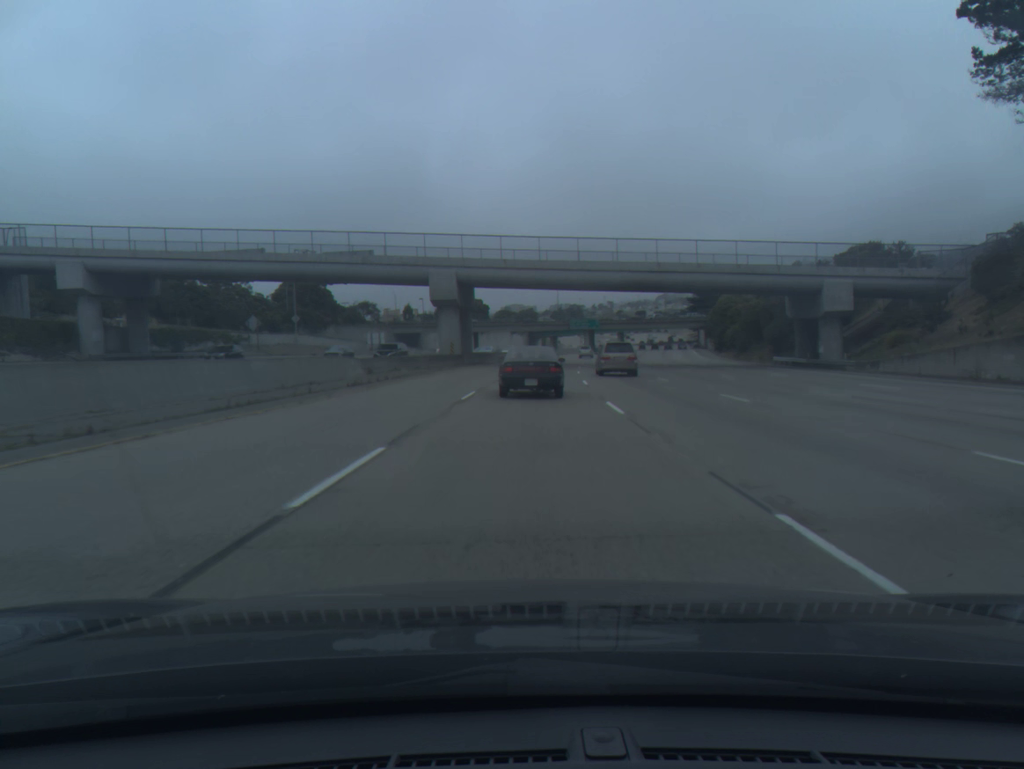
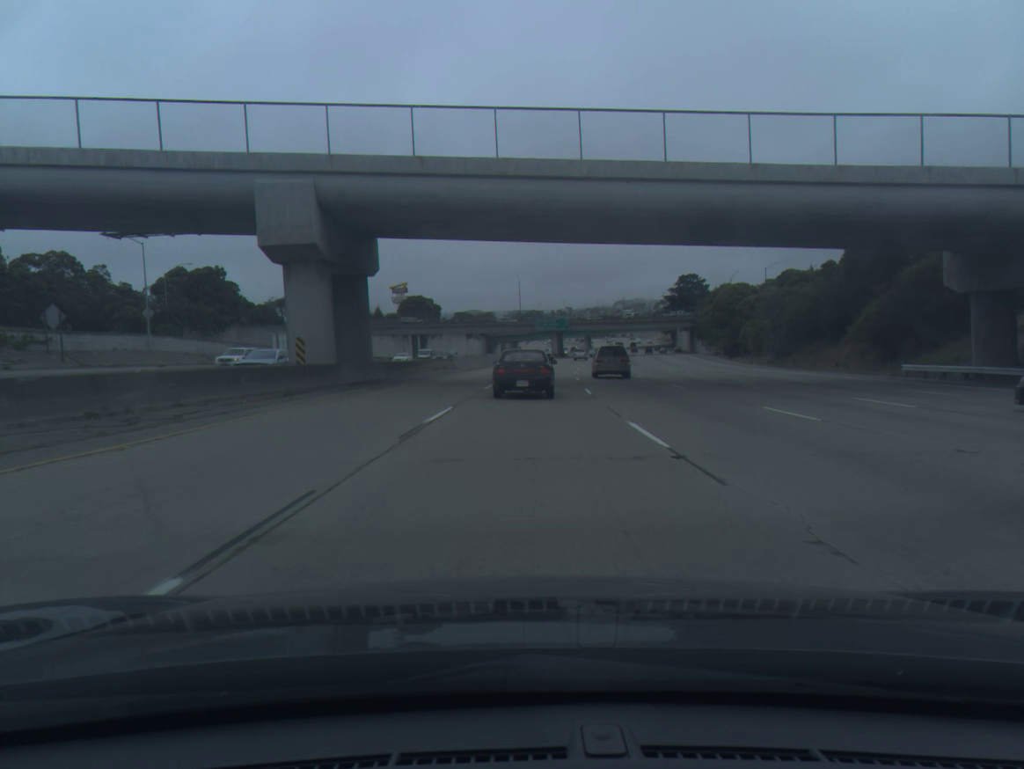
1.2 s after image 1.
(+0.8, +34.4) m; +3°
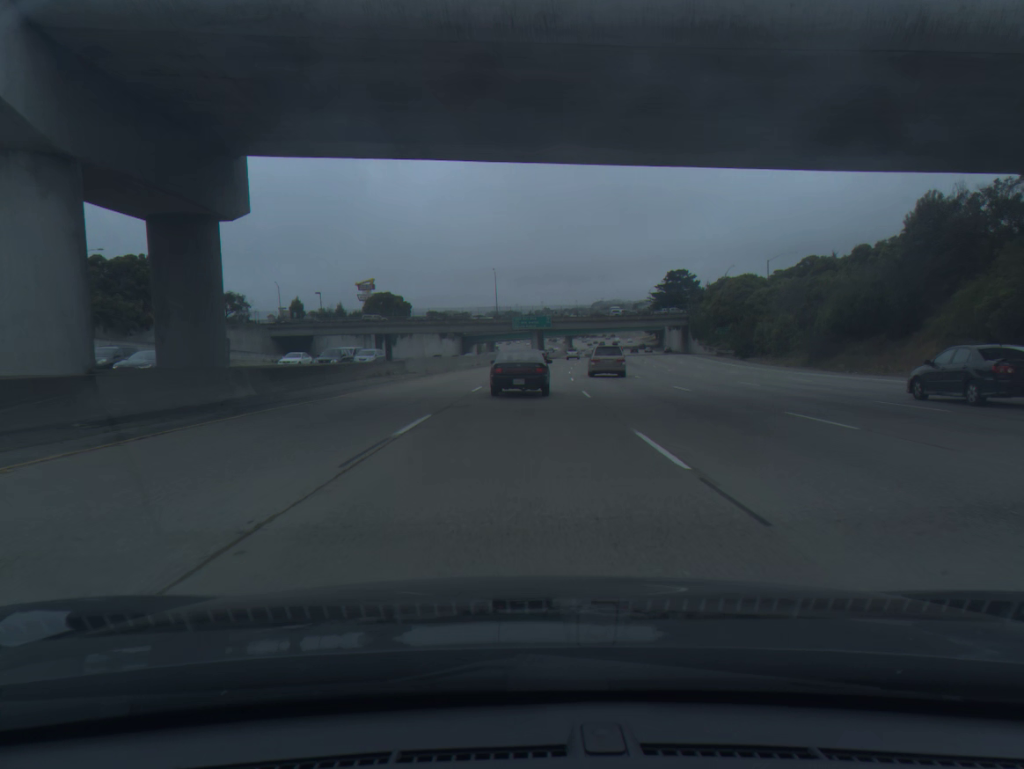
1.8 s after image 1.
(+0.2, +16.7) m; +2°
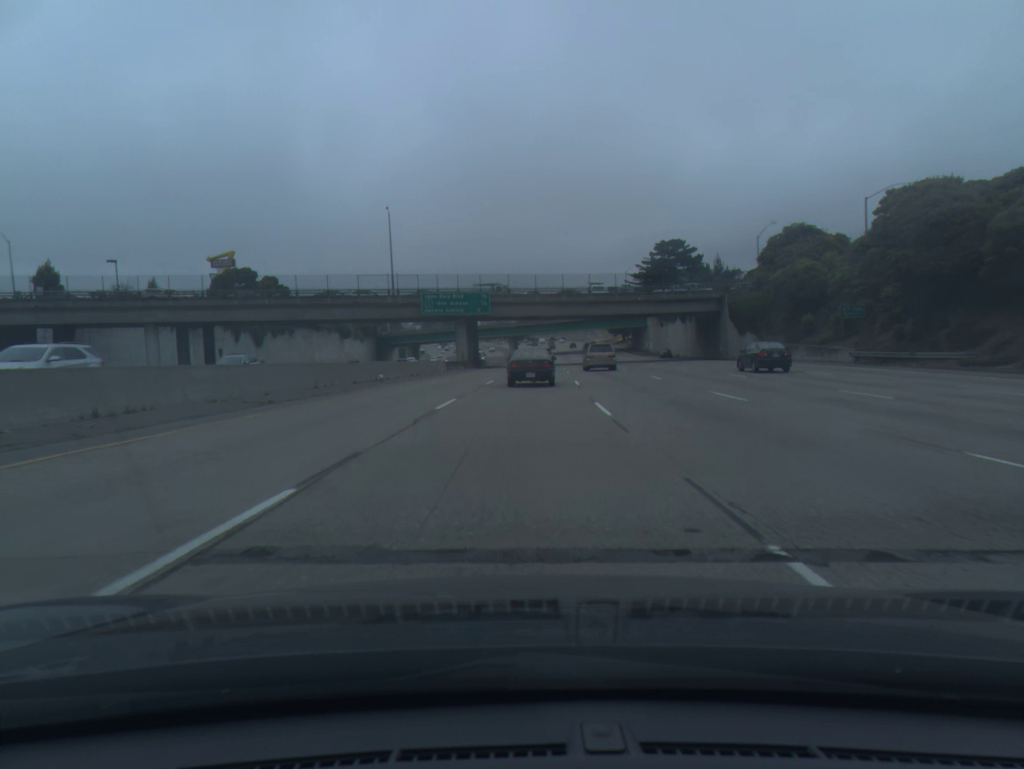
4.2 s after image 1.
(+2.7, +65.1) m; +4°
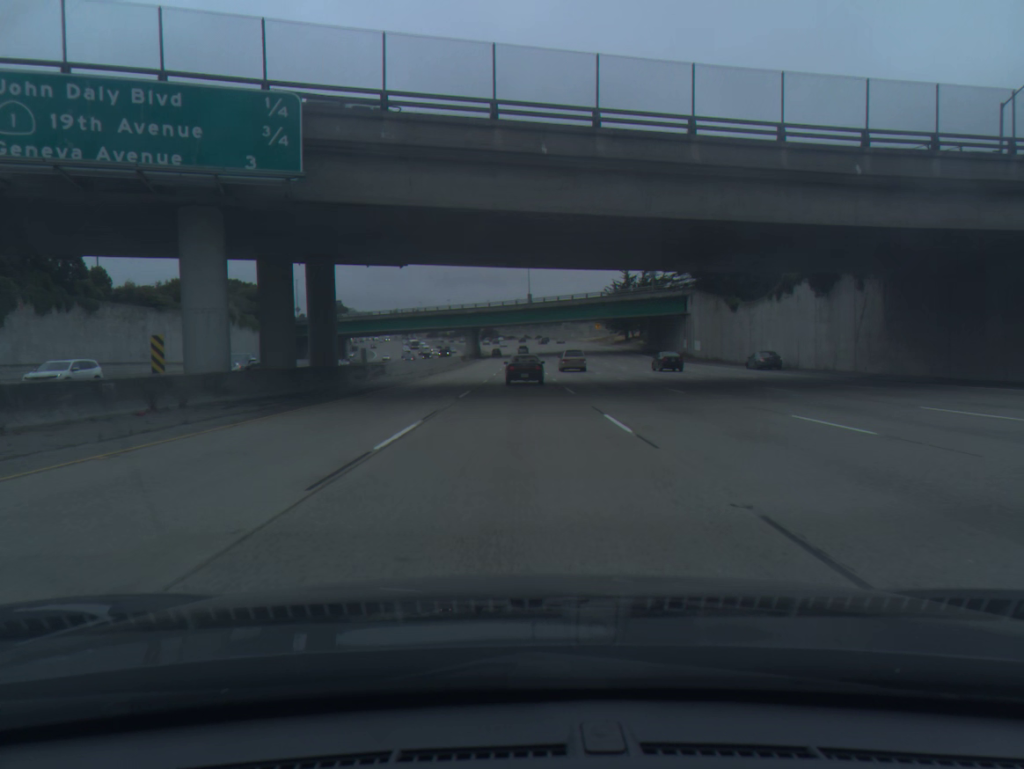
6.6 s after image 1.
(+1.8, +63.9) m; +2°
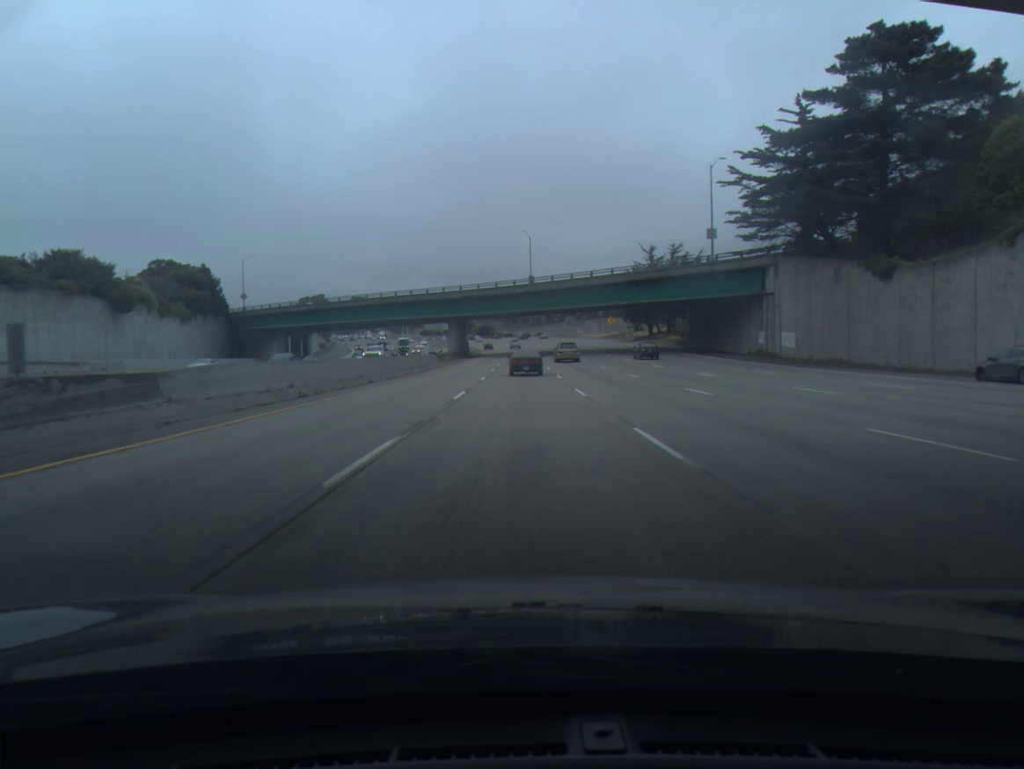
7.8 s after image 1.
(-0.1, +31.9) m; 0°
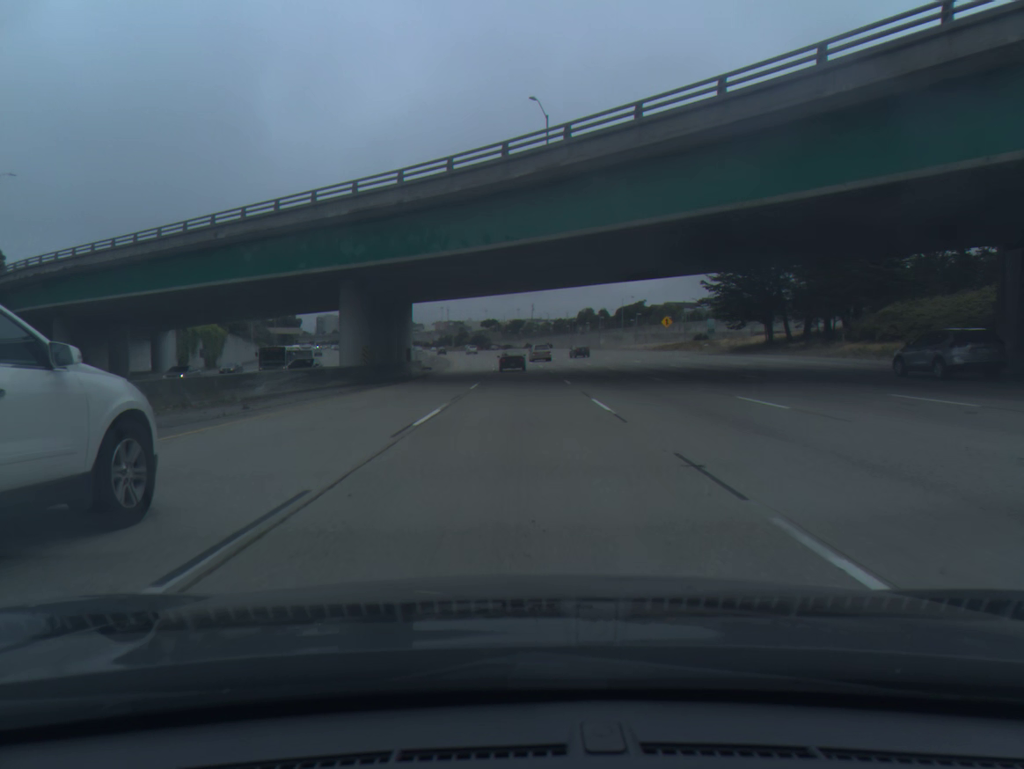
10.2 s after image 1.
(+0.2, +64.1) m; 0°
